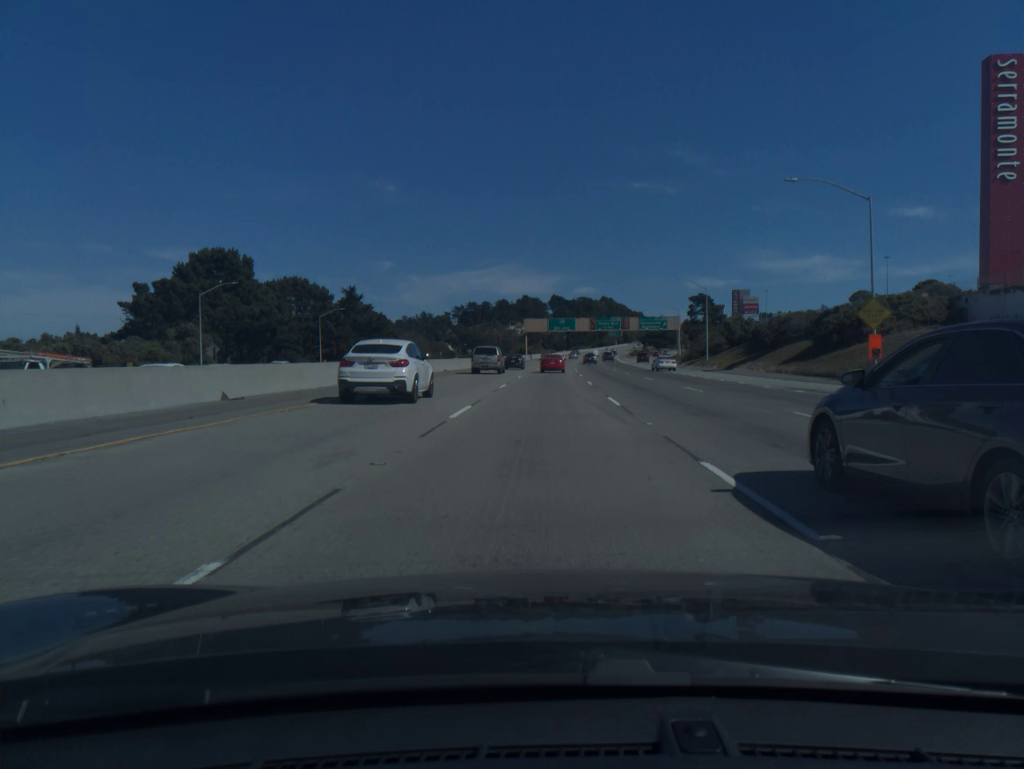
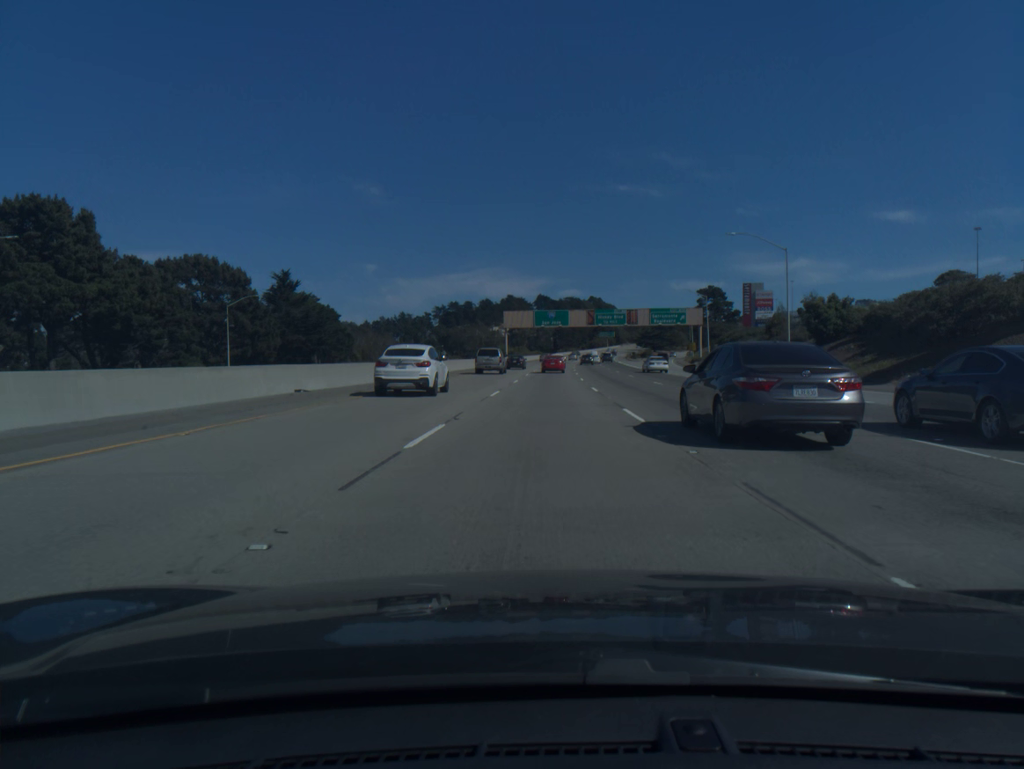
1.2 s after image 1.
(+0.3, +34.0) m; +1°
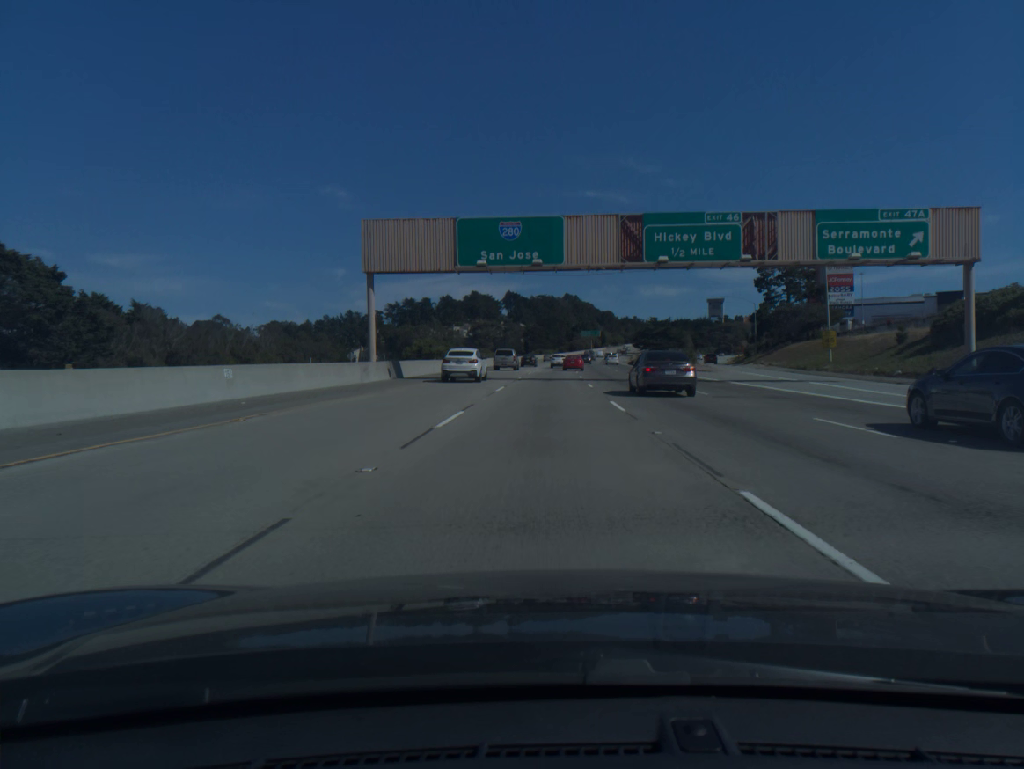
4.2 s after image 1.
(+1.7, +84.8) m; +2°
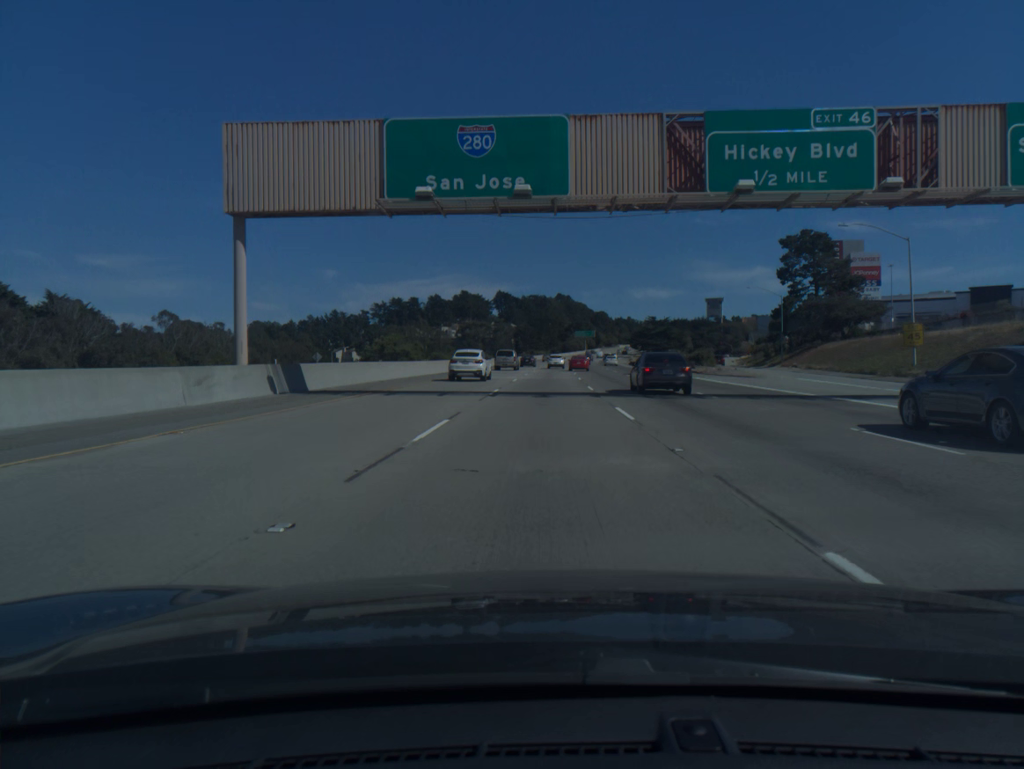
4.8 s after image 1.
(+0.1, +16.9) m; +1°
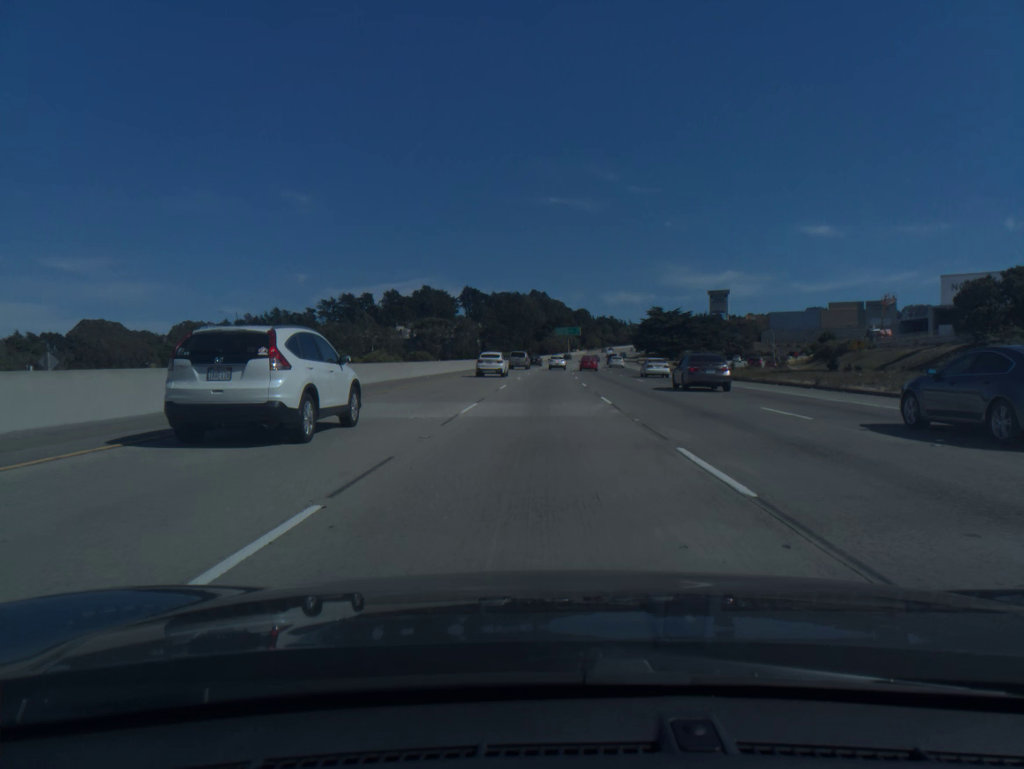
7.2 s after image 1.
(+1.0, +67.5) m; +2°
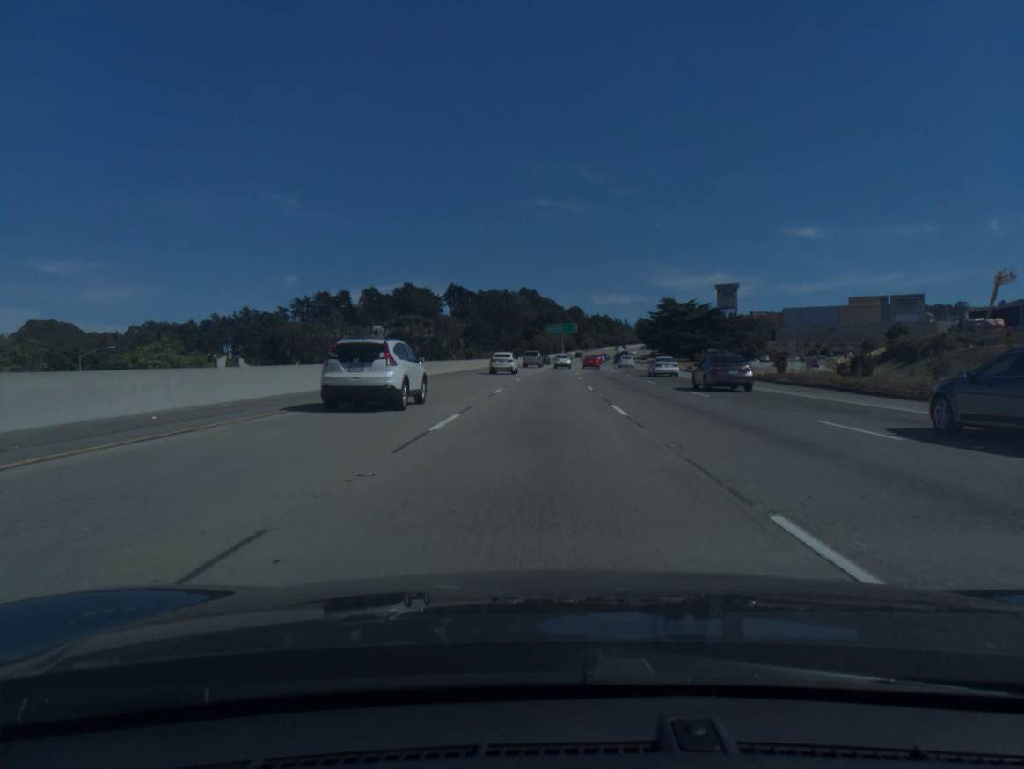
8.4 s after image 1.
(+0.3, +33.7) m; +1°
